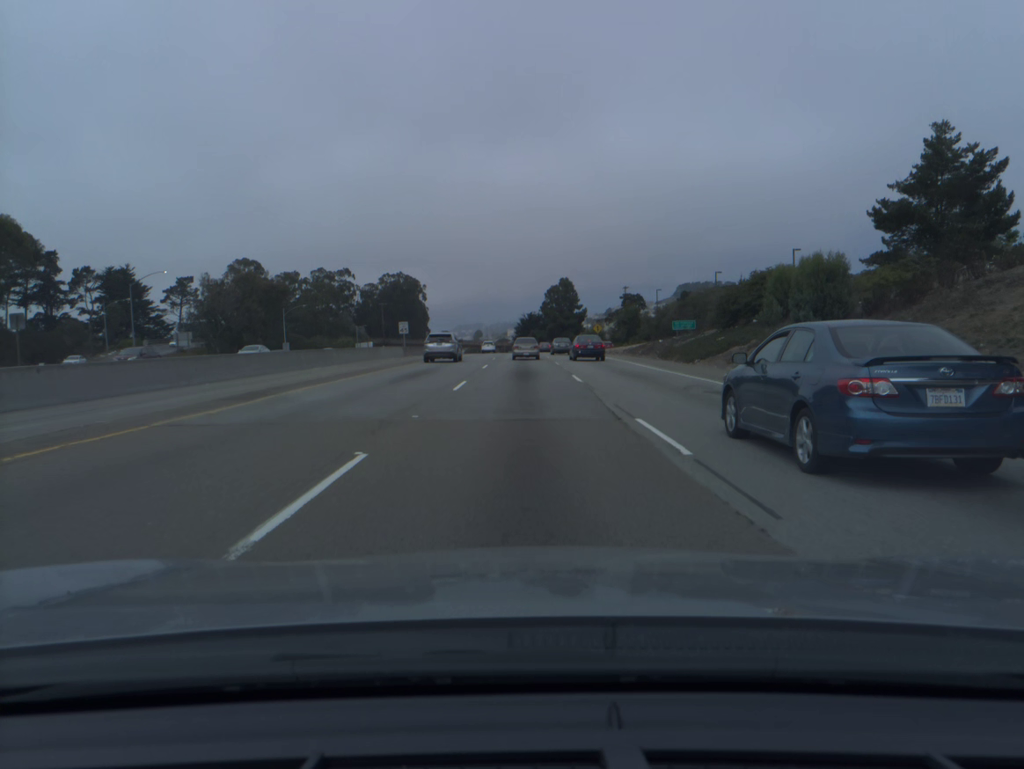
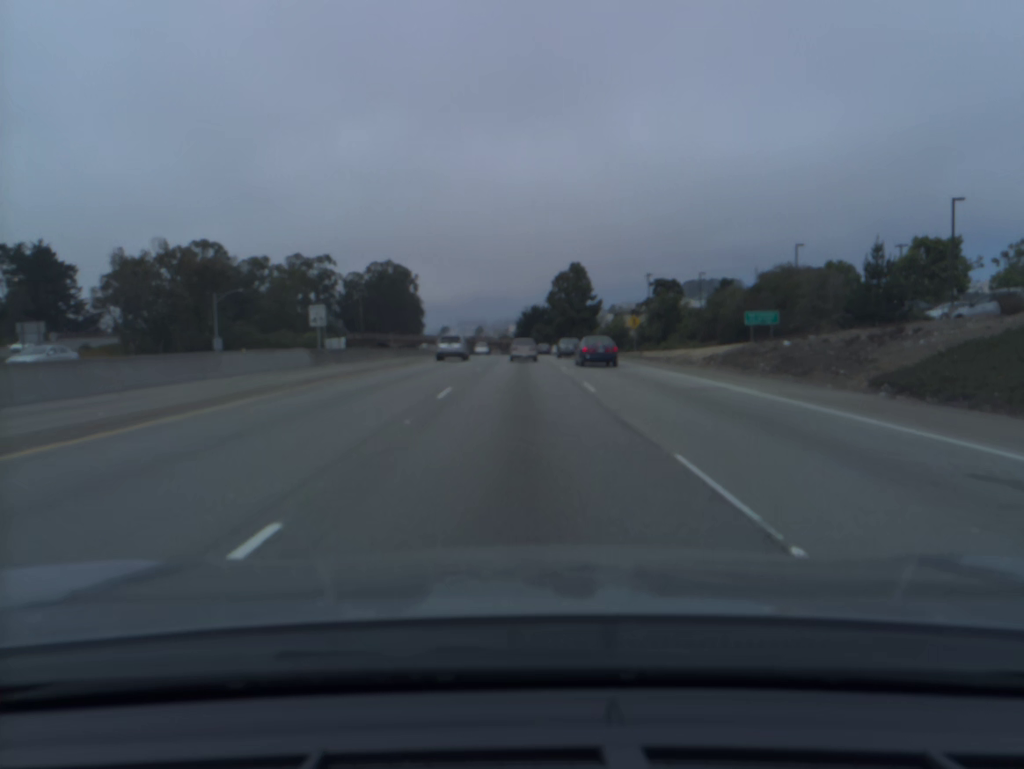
(0.0, +33.1) m; 0°
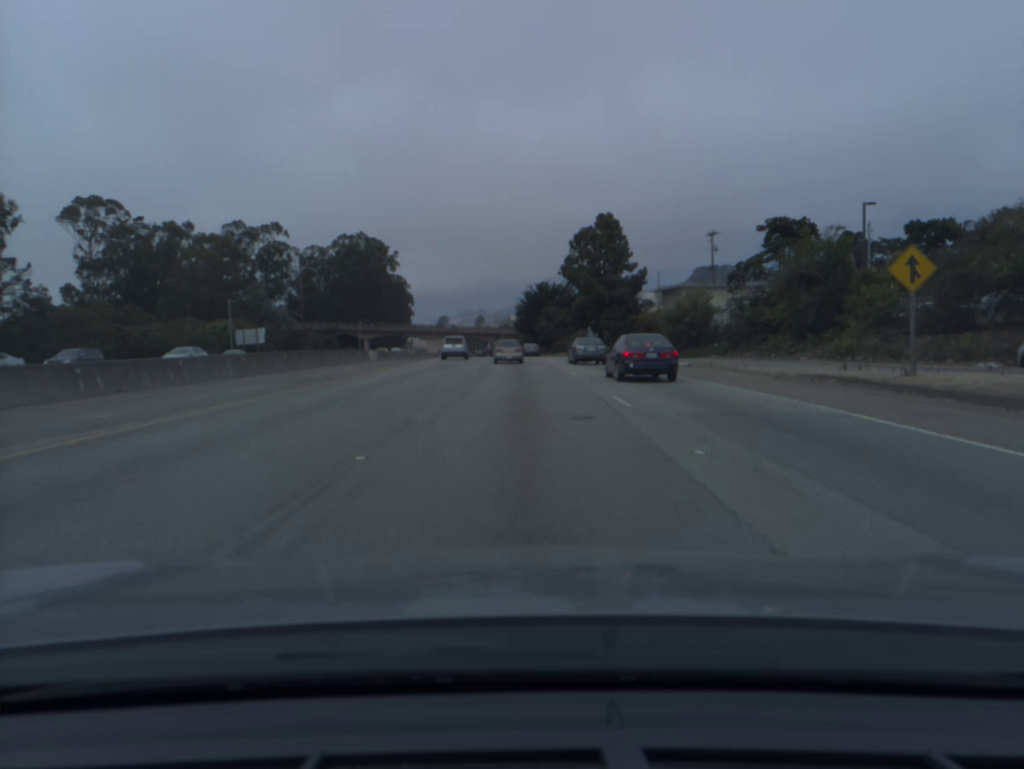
(-0.1, +48.8) m; 0°
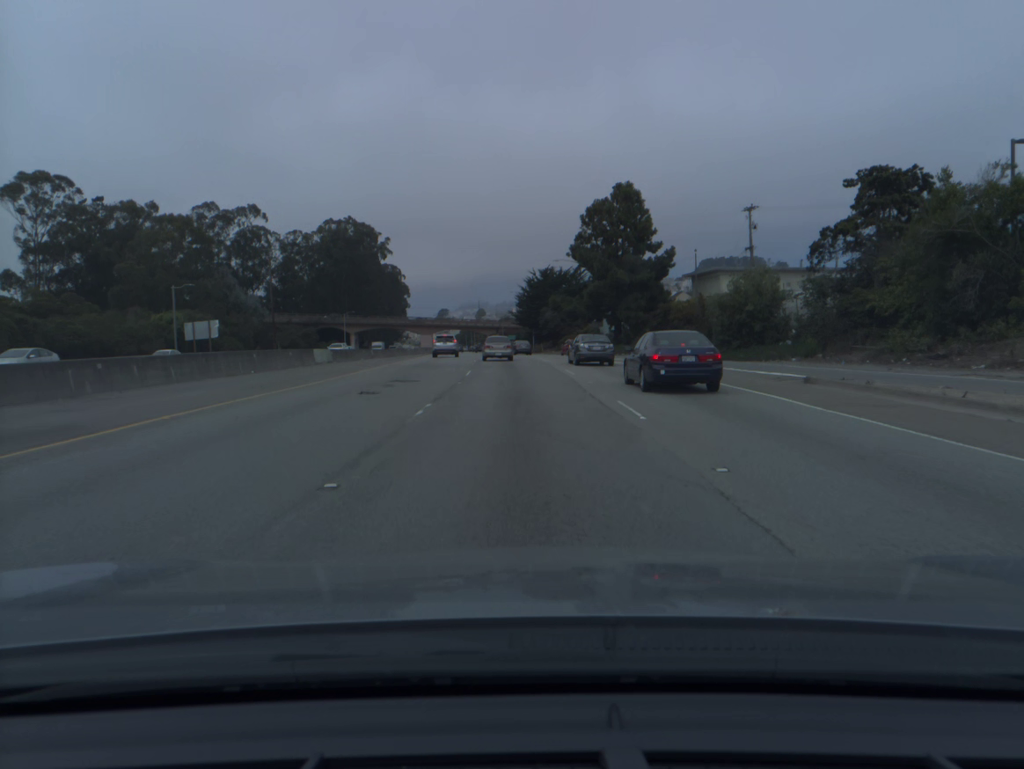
(0.0, +16.1) m; 0°
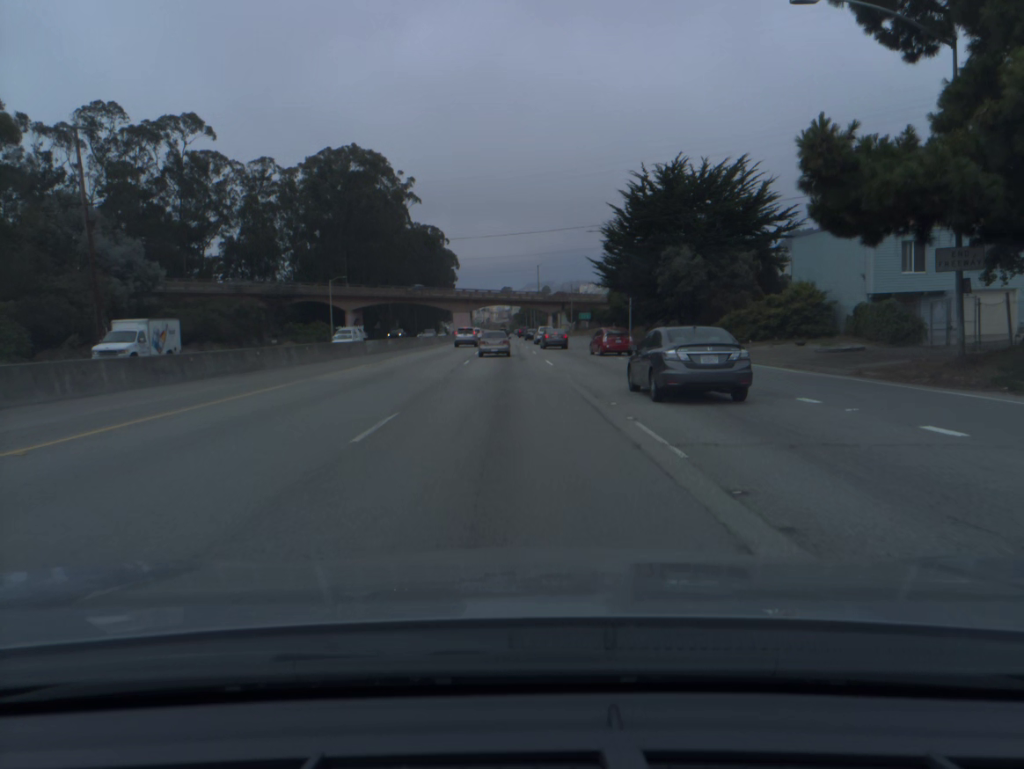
(-2.1, +62.6) m; -5°
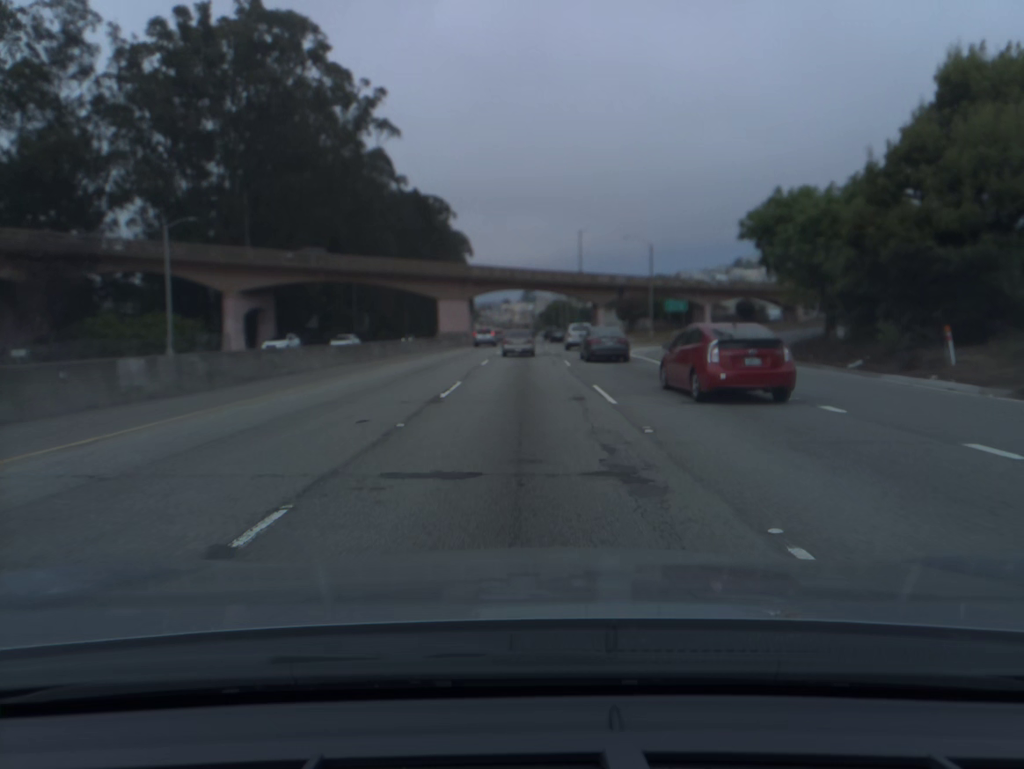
(-1.4, +60.4) m; -2°
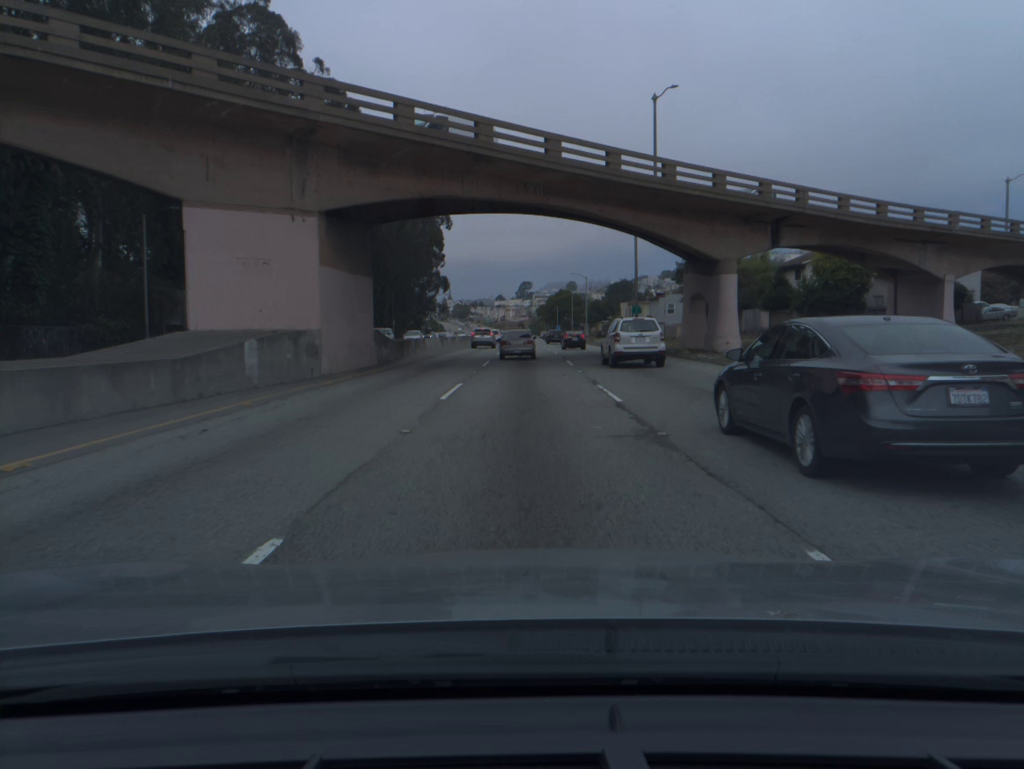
(0.0, +59.7) m; 0°
